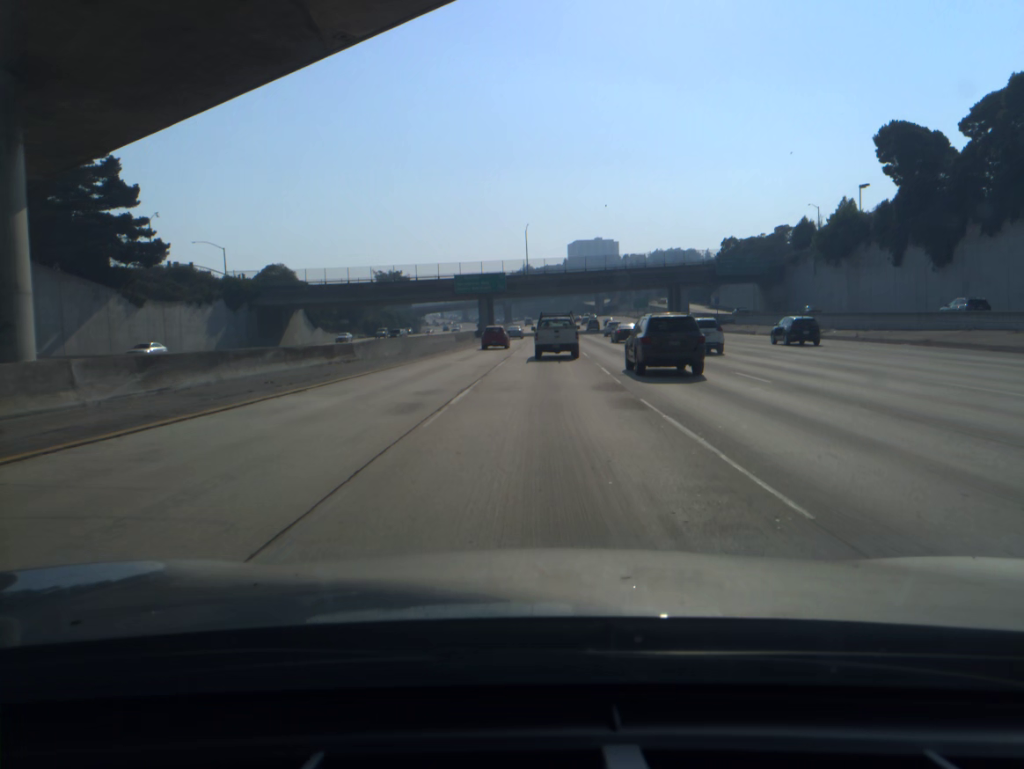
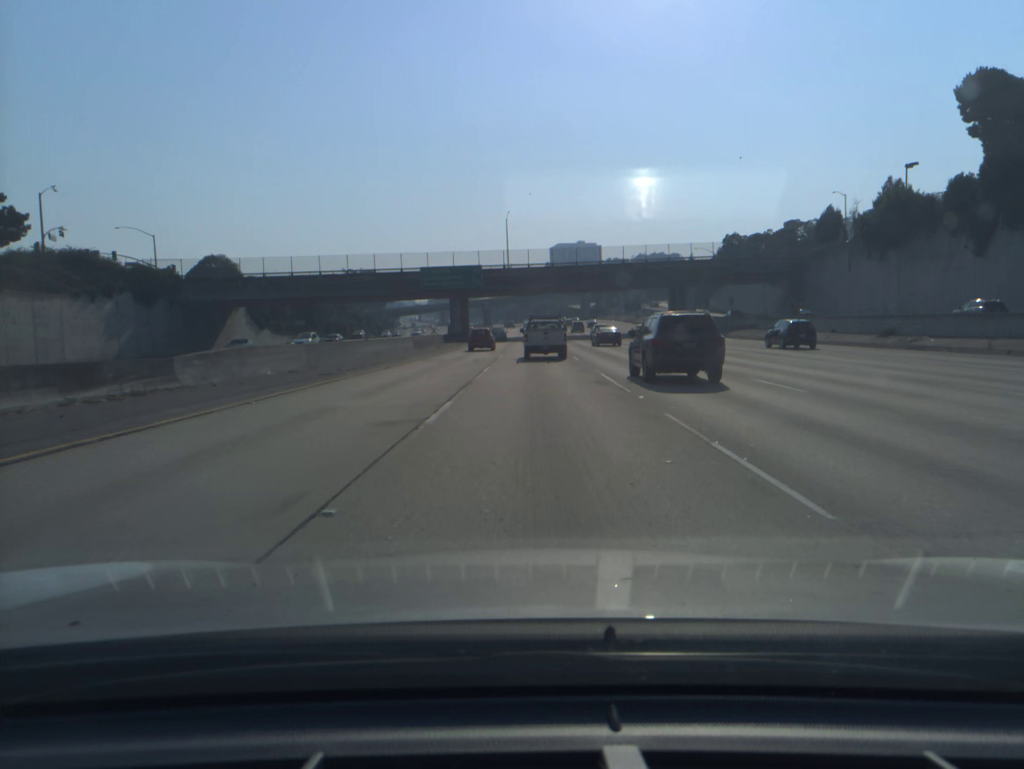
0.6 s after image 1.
(+0.2, +17.6) m; +2°
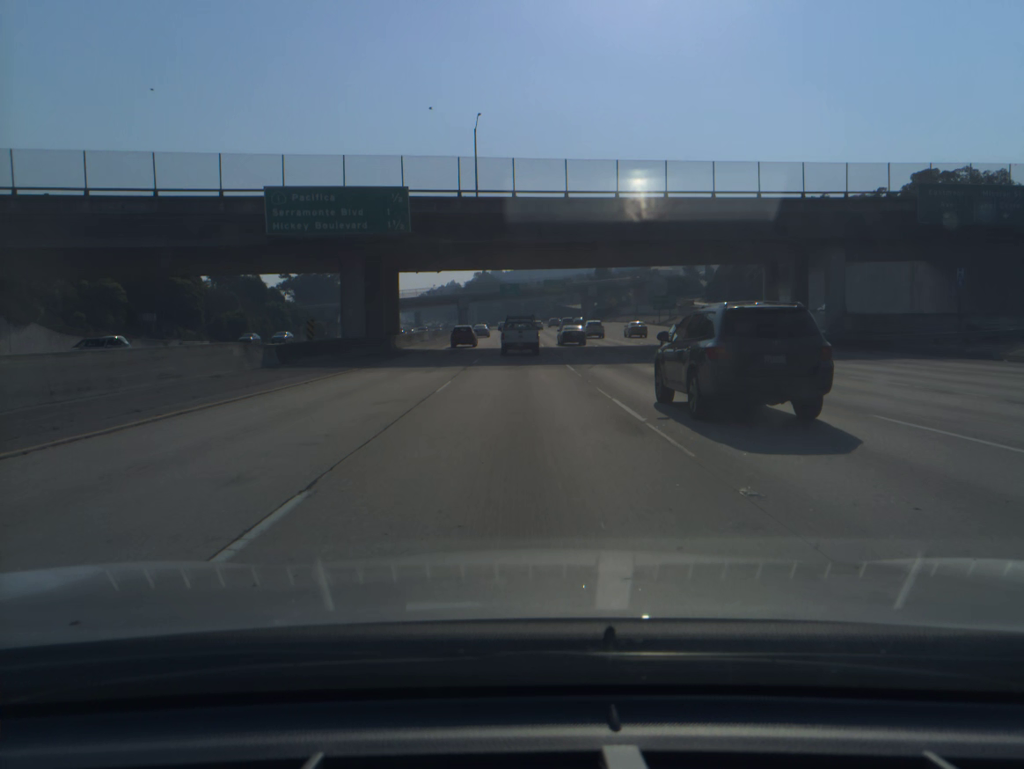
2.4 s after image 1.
(+0.9, +52.3) m; +1°
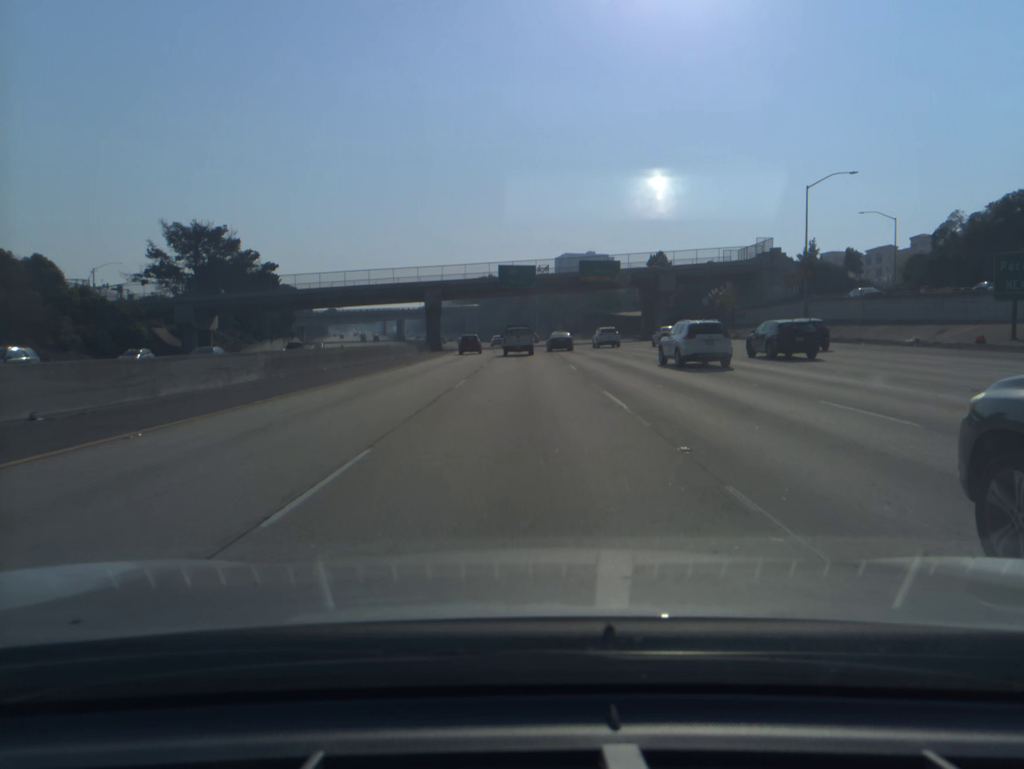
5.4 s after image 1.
(-0.8, +85.0) m; -1°
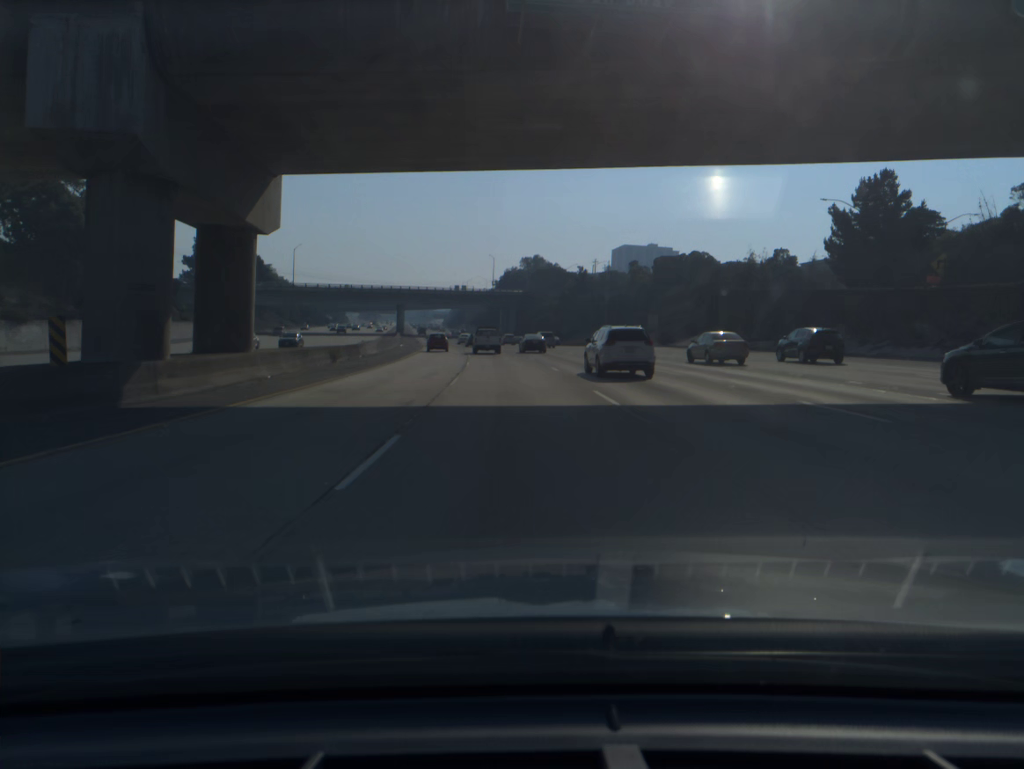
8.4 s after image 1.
(-1.3, +86.3) m; -3°
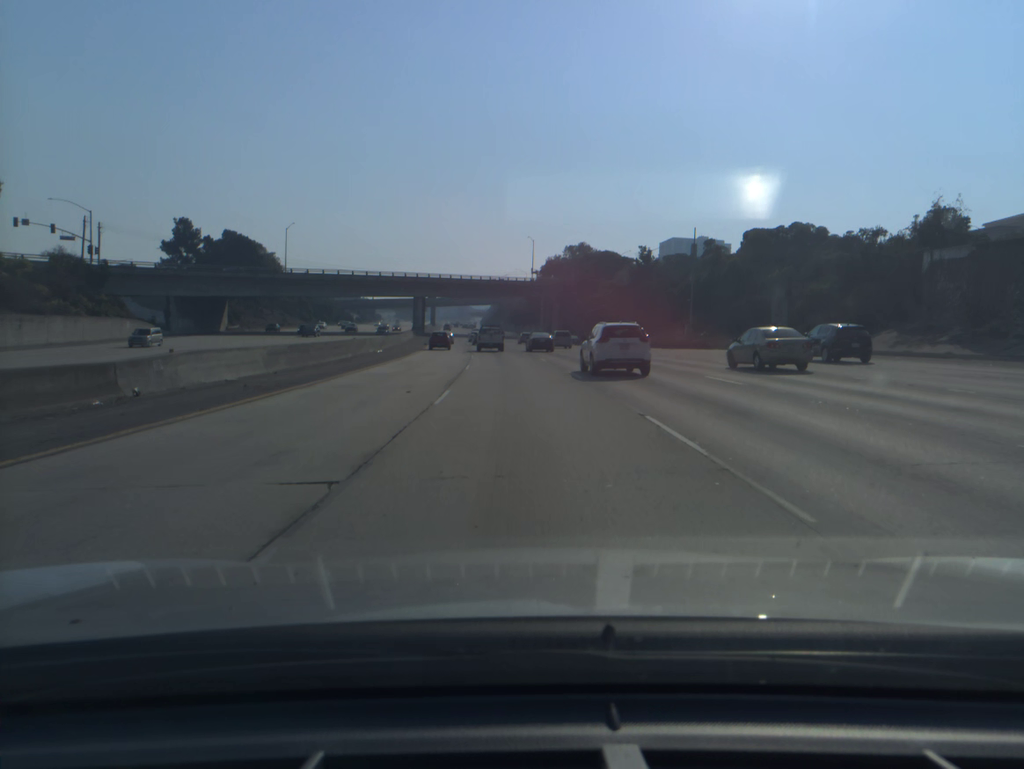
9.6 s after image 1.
(-0.8, +35.4) m; -3°
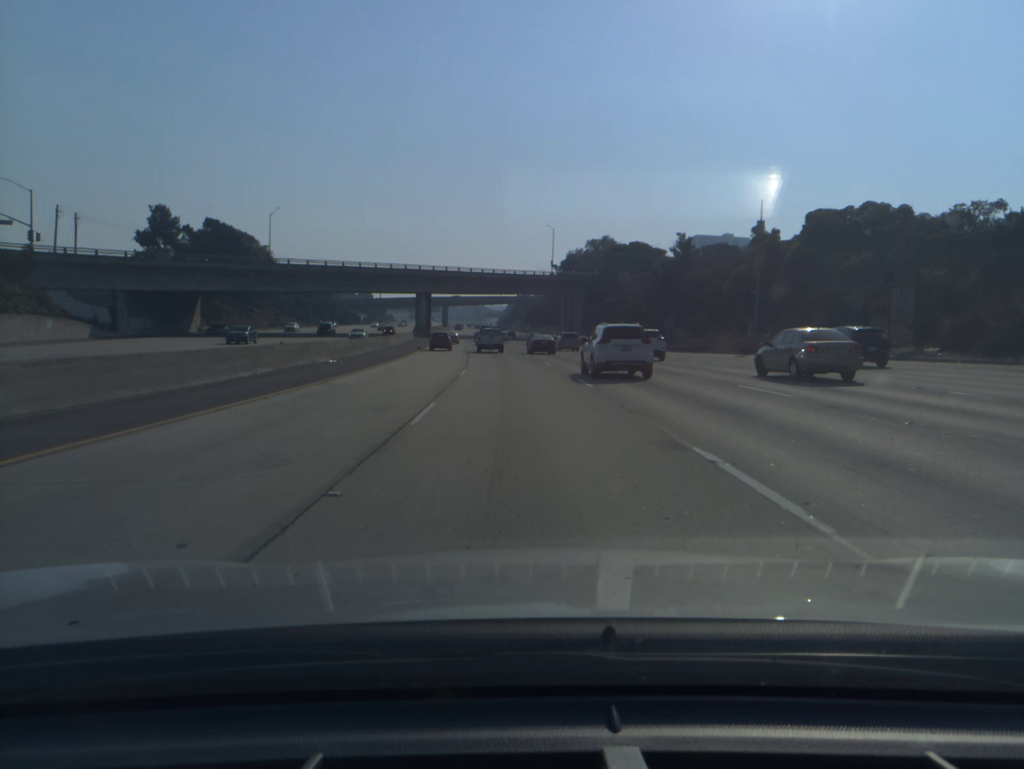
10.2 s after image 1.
(-0.2, +17.8) m; -1°
